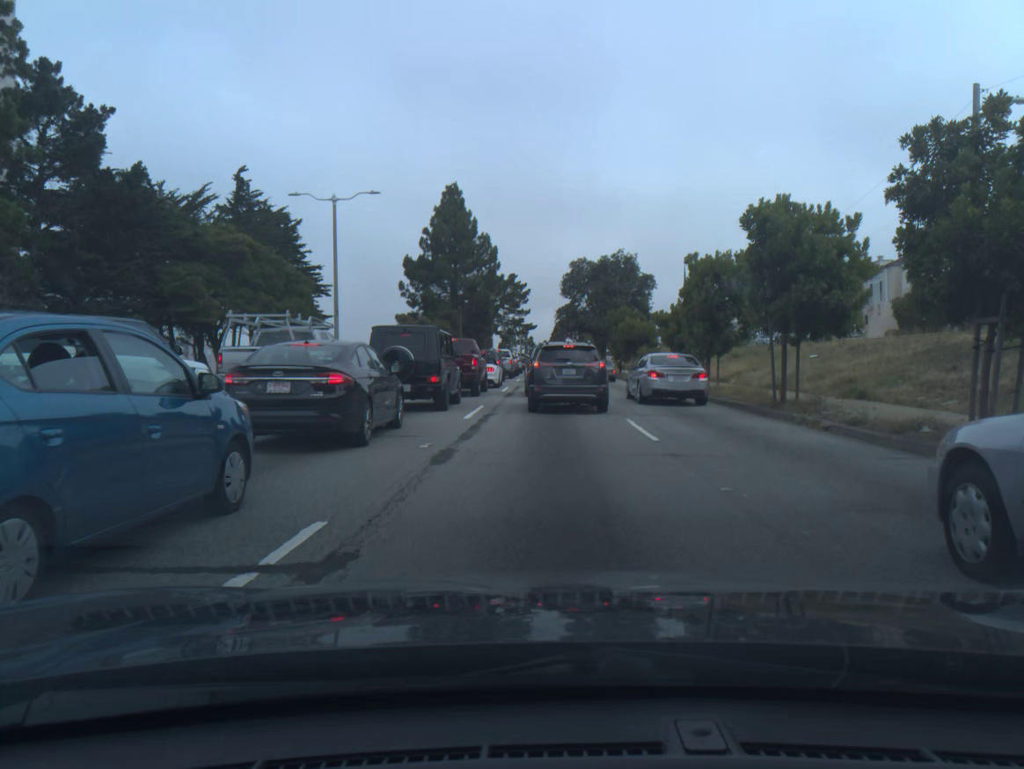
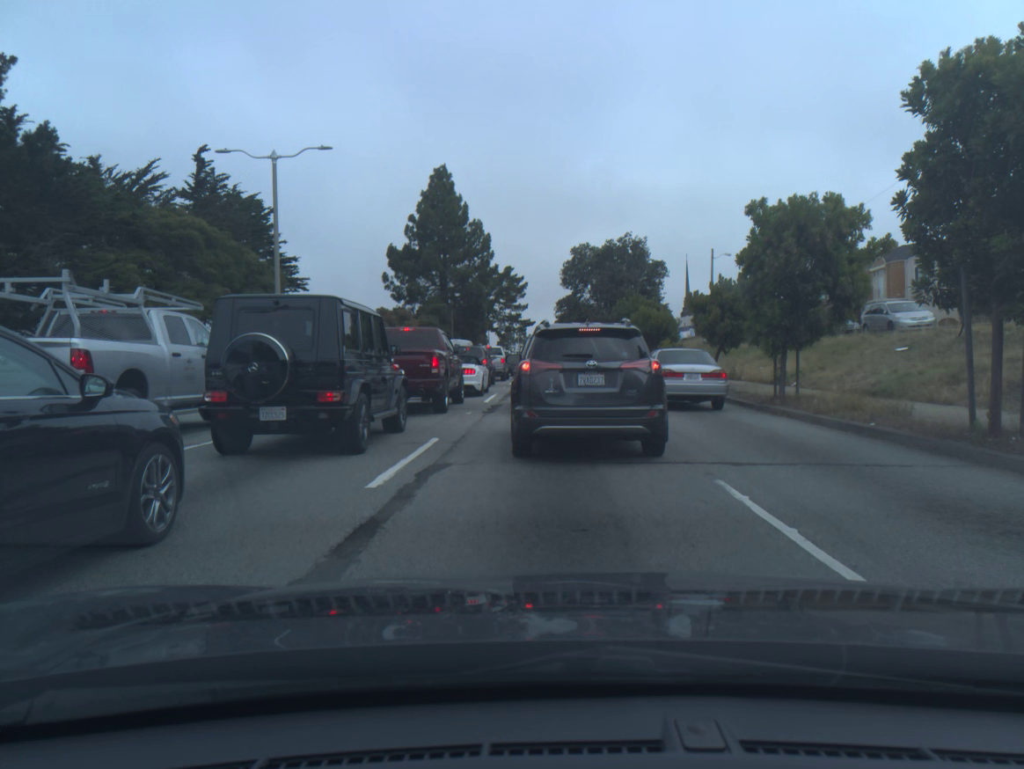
(0.0, +8.7) m; 0°
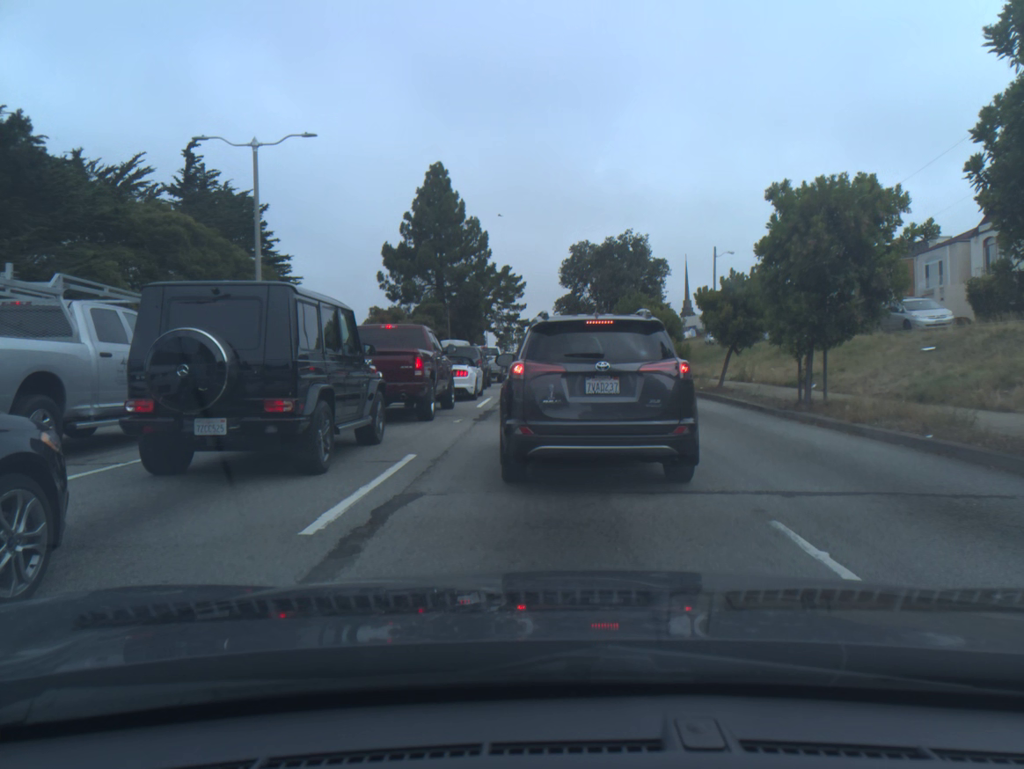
(0.0, +1.8) m; 0°
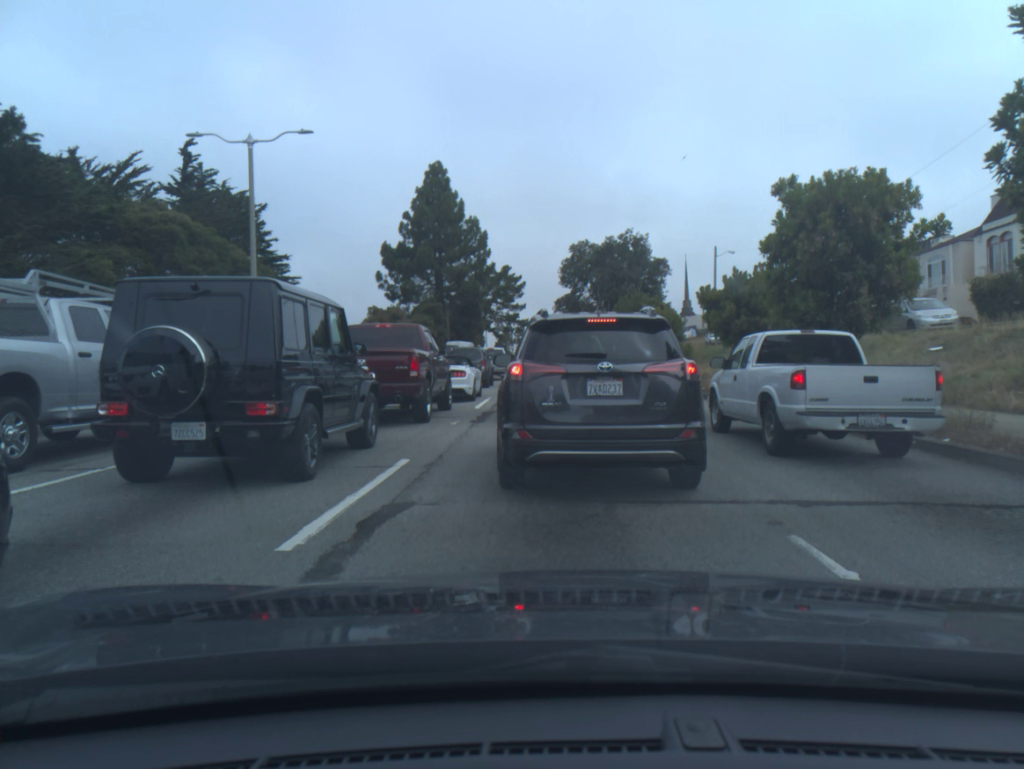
(0.0, +0.4) m; 0°
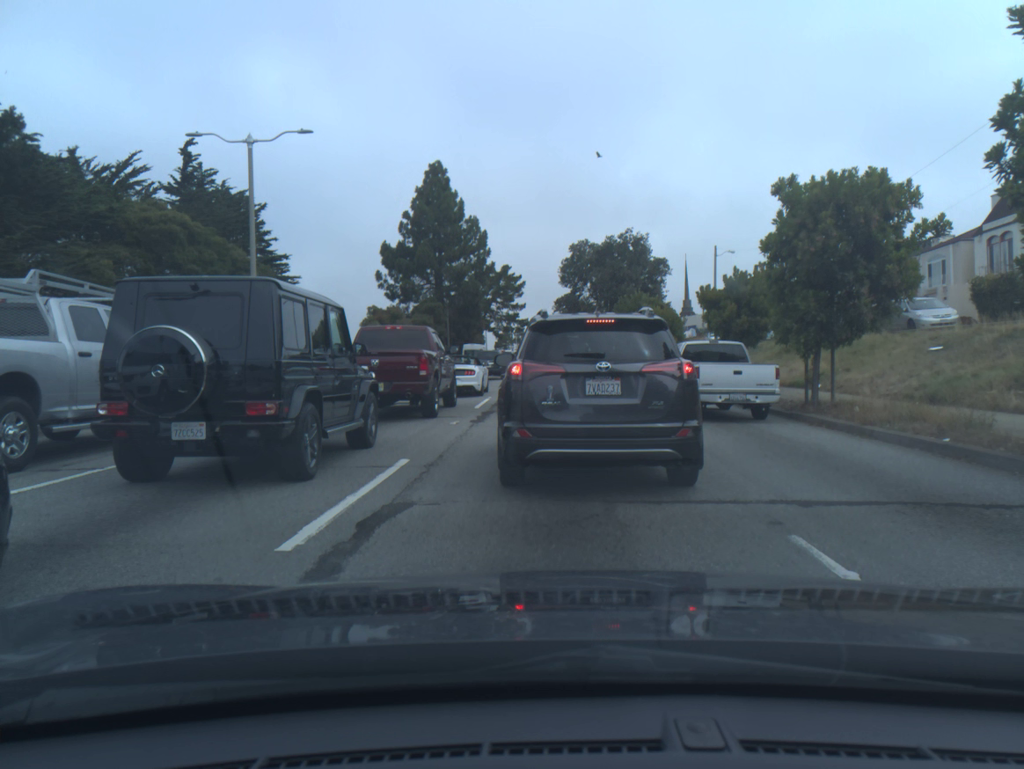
(0.0, 0.0) m; 0°
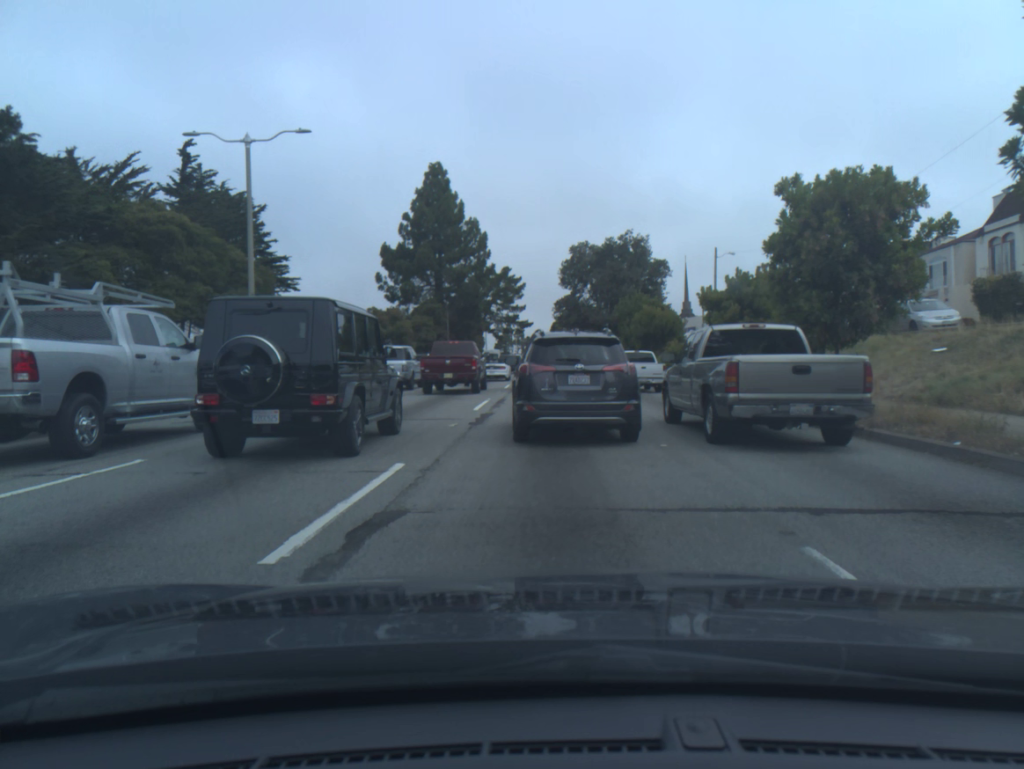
(0.0, +0.2) m; 0°
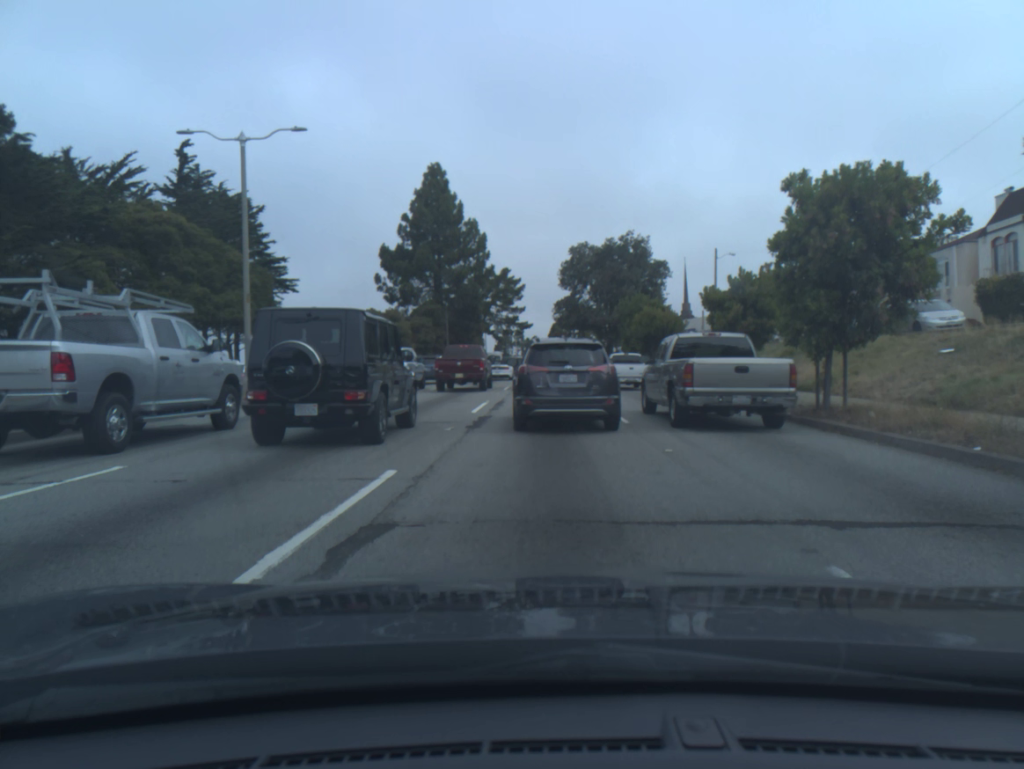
(0.0, +0.4) m; 0°
